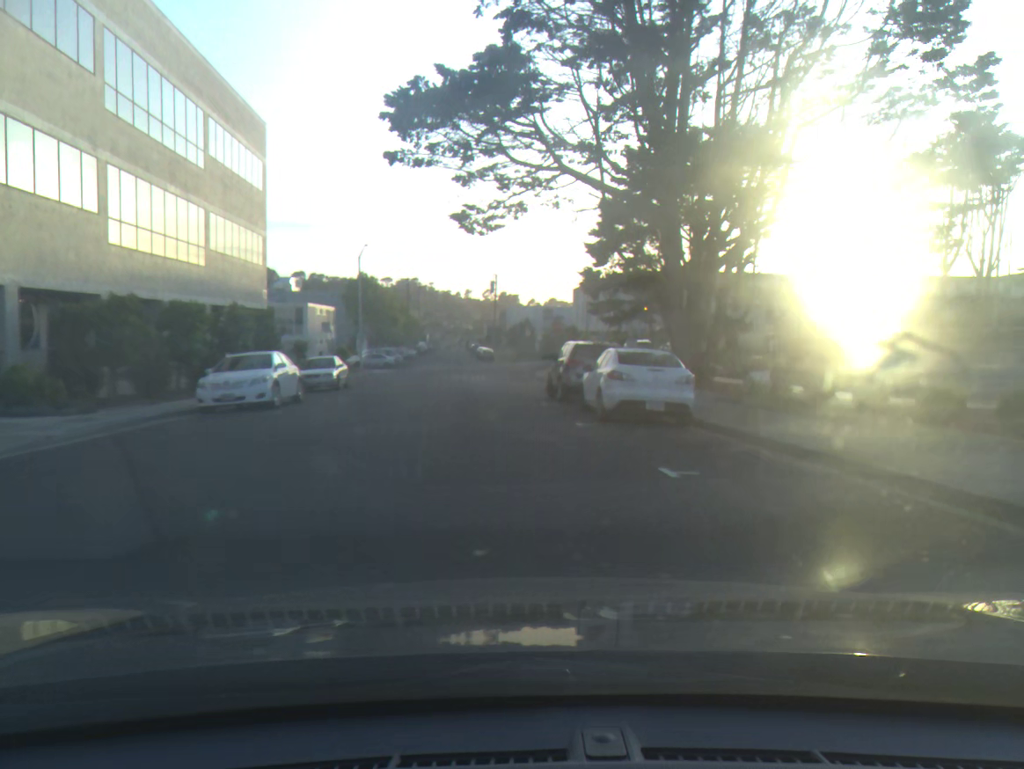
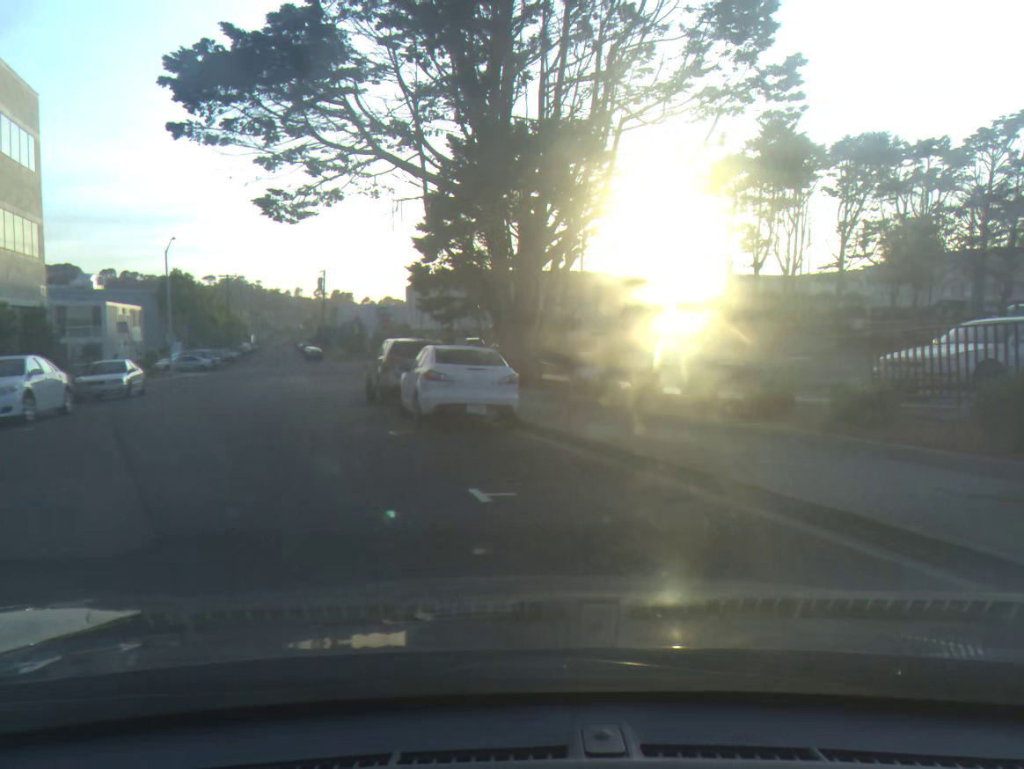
(+0.3, +1.7) m; +18°
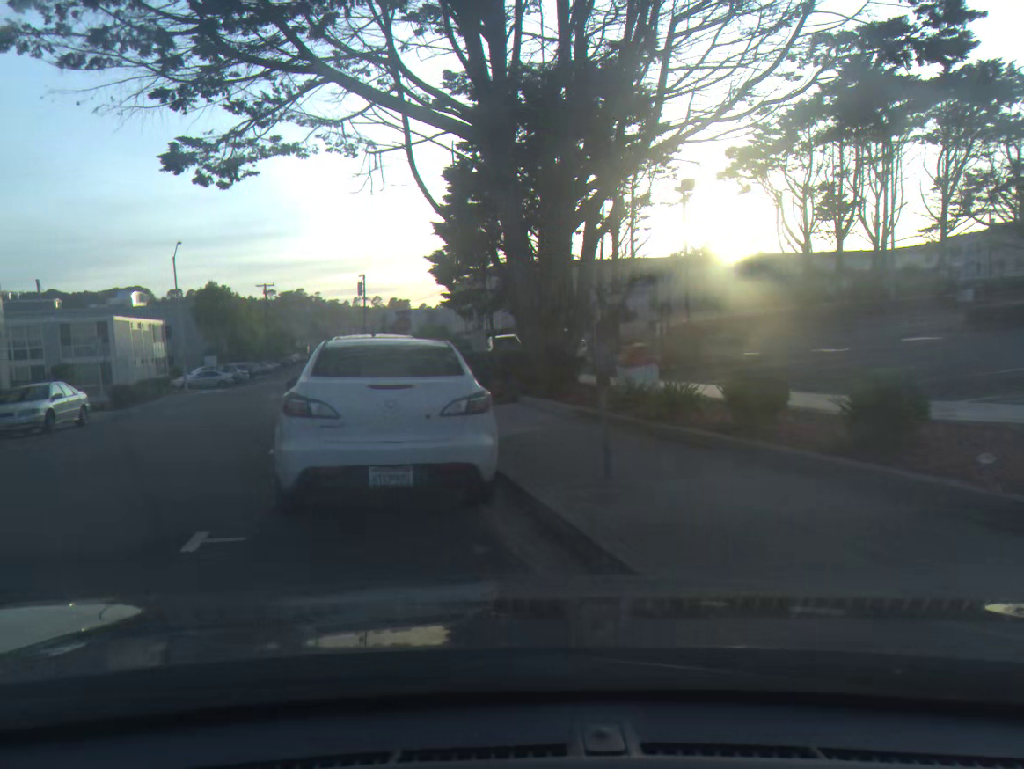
(-1.2, +7.2) m; -26°
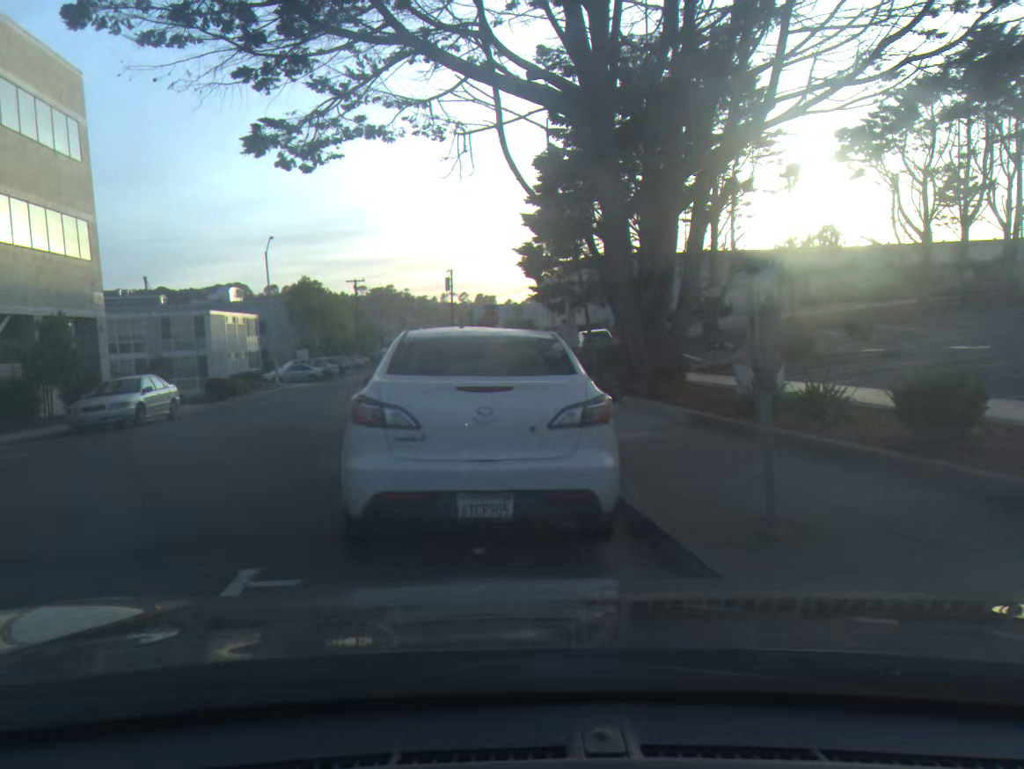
(-0.1, +1.4) m; -9°
